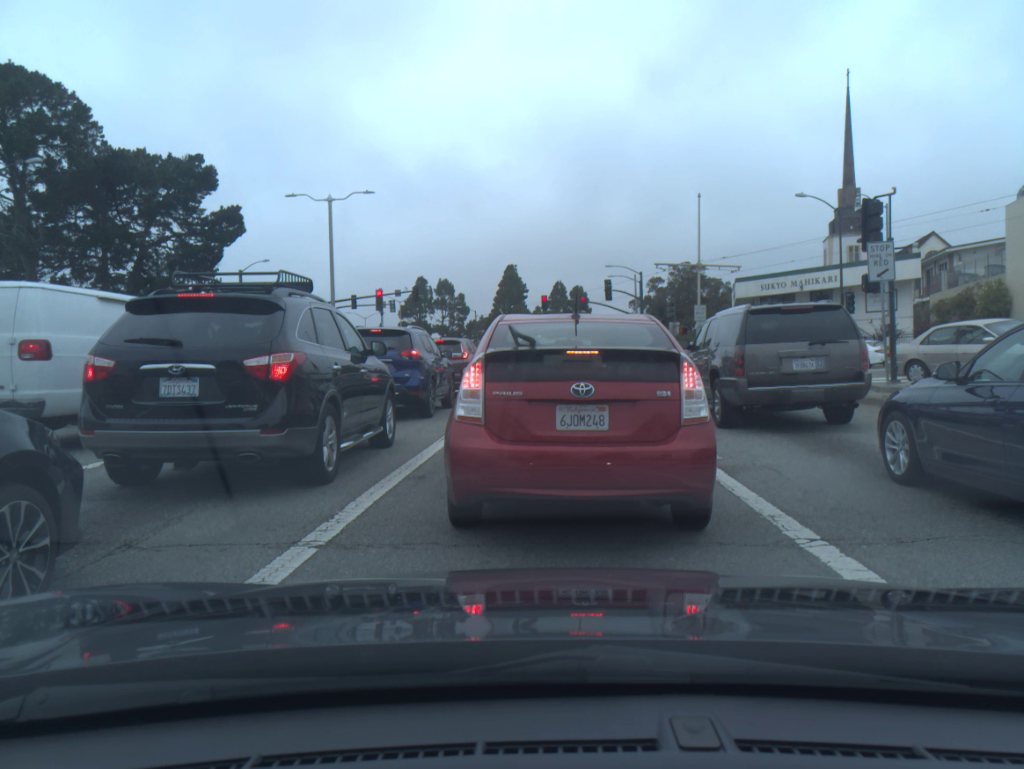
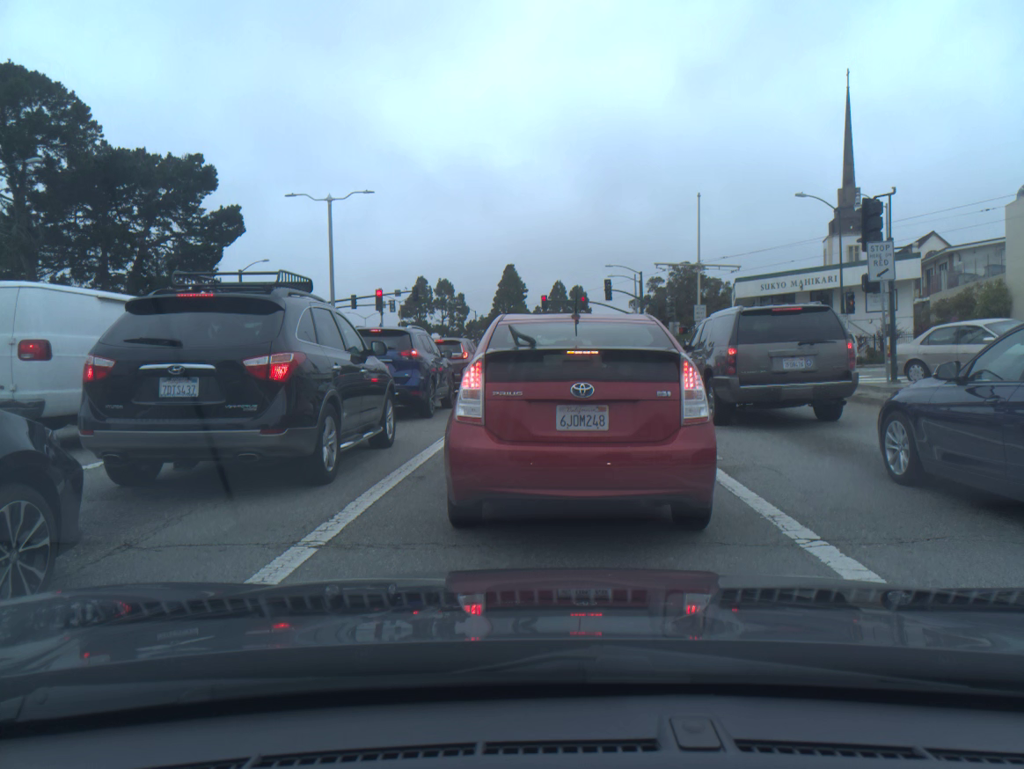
(0.0, 0.0) m; 0°
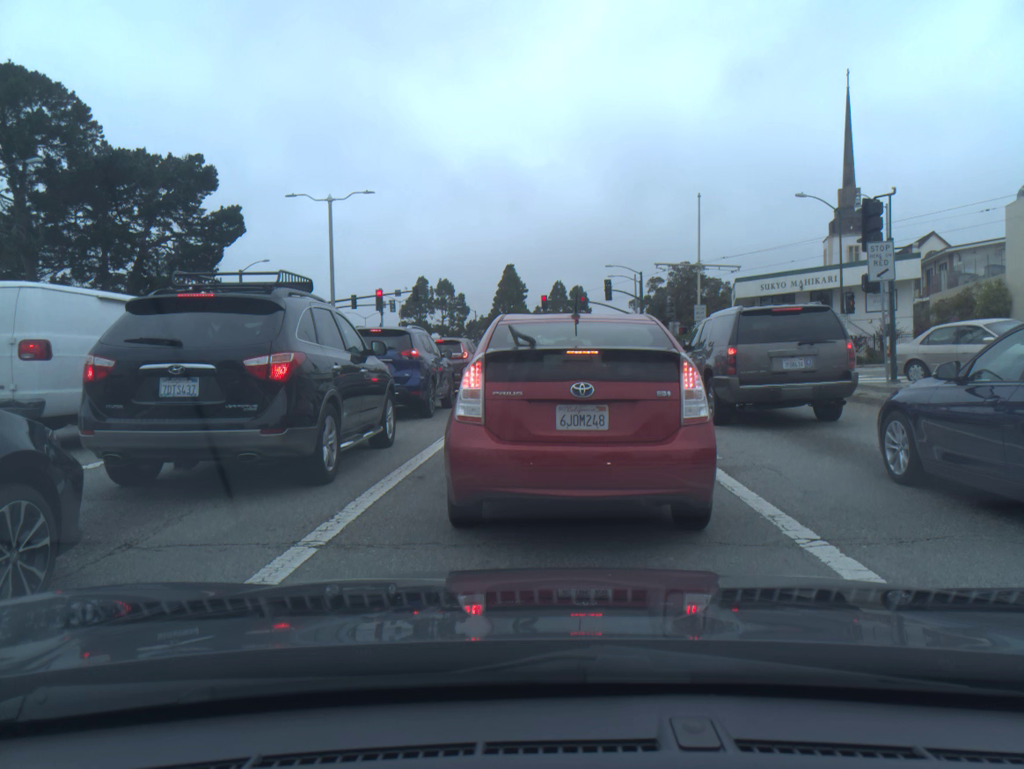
(0.0, -0.1) m; 0°
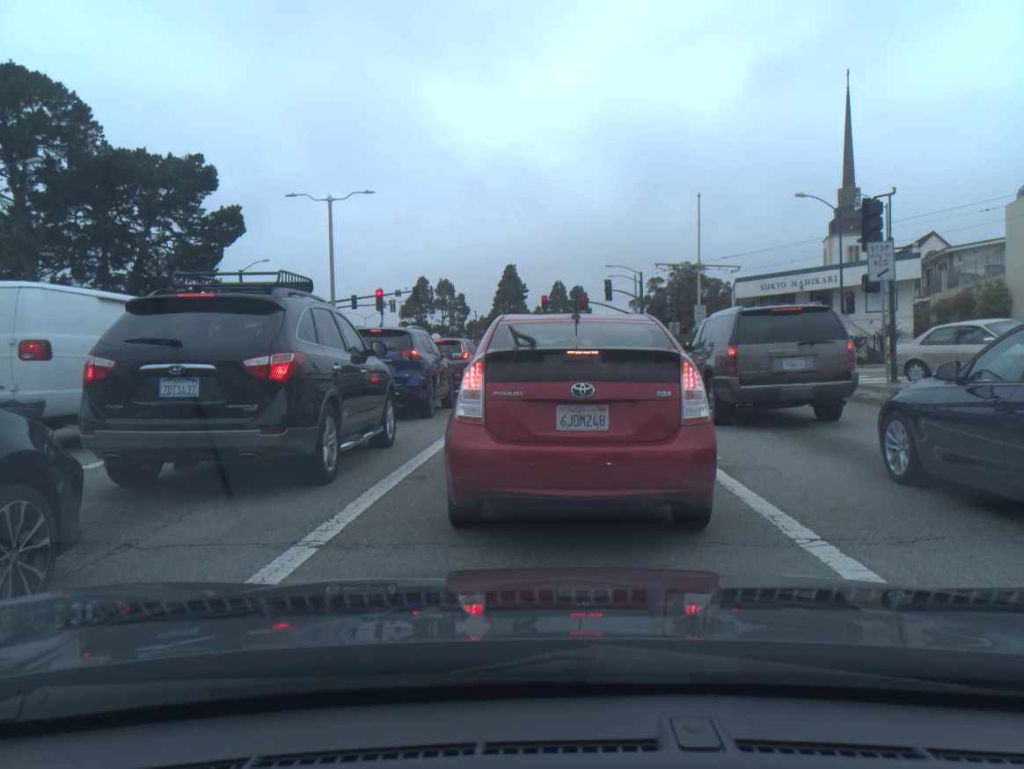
(0.0, 0.0) m; 0°
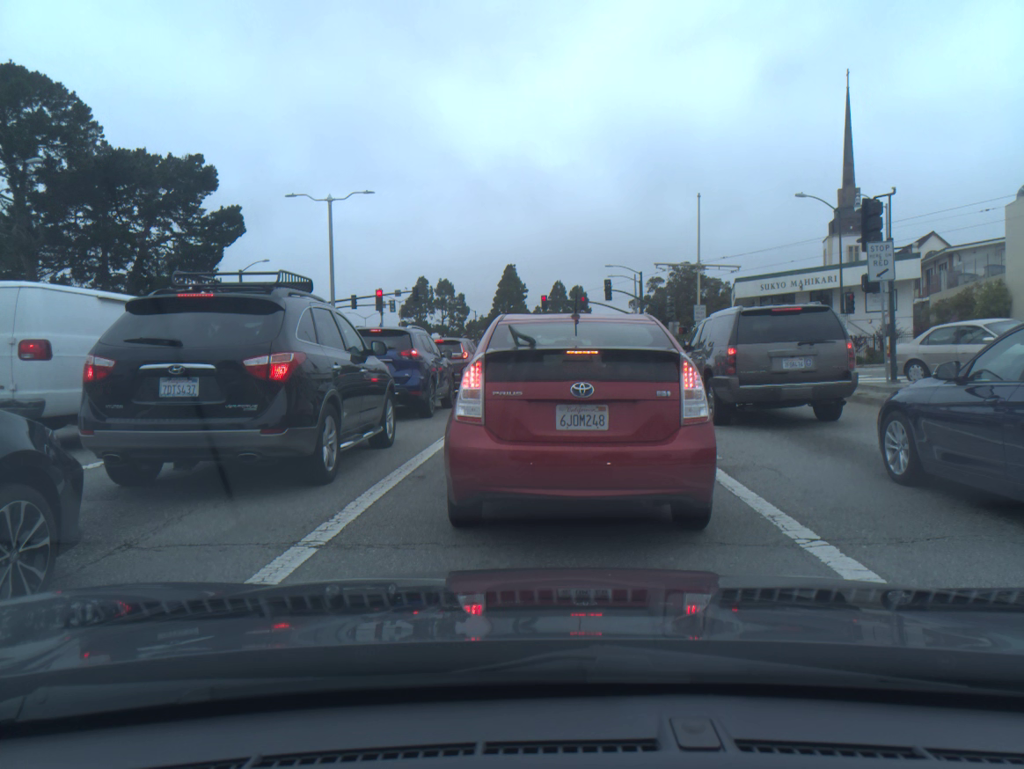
(0.0, 0.0) m; 0°
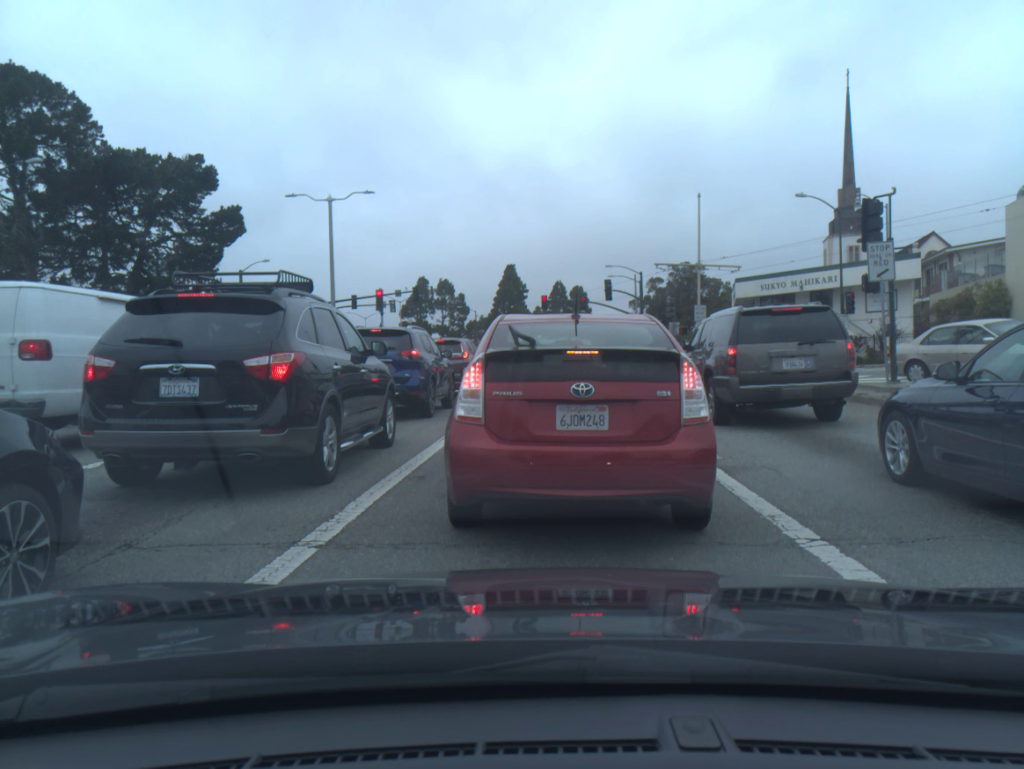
(0.0, 0.0) m; 0°
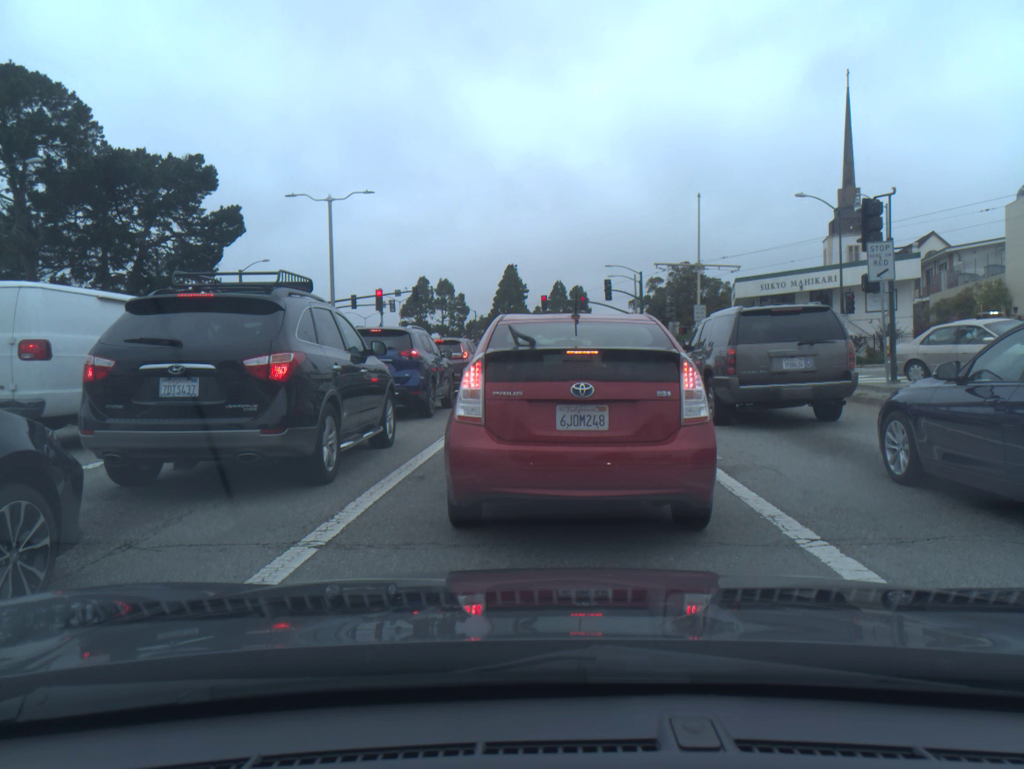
(0.0, 0.0) m; 0°
